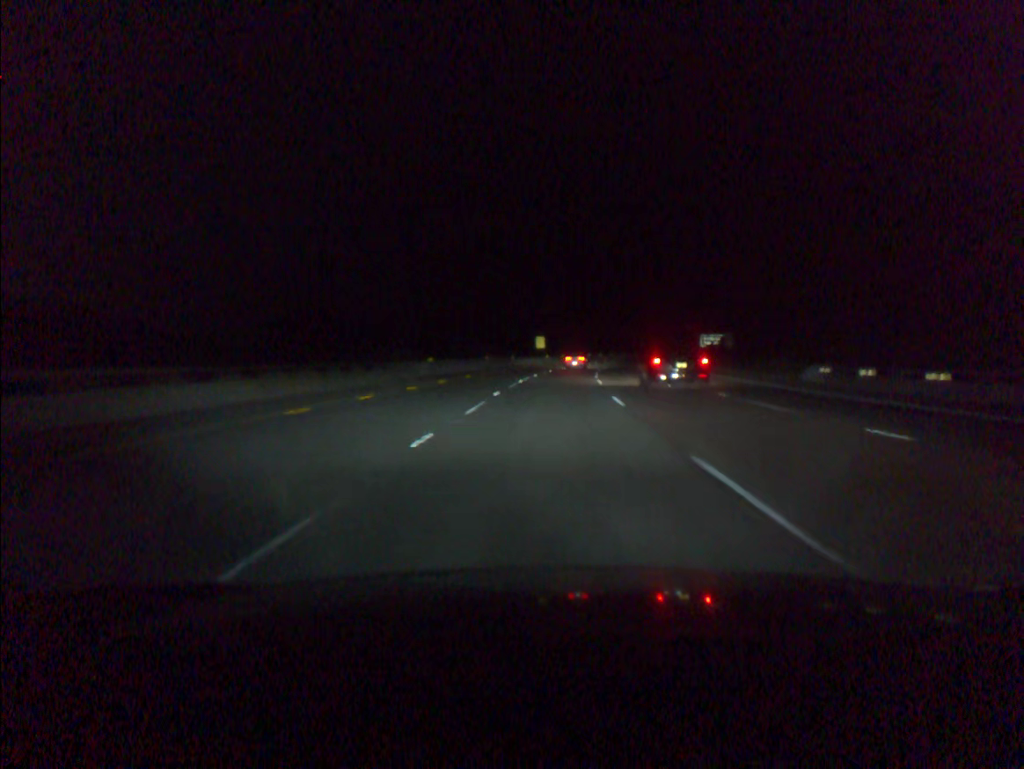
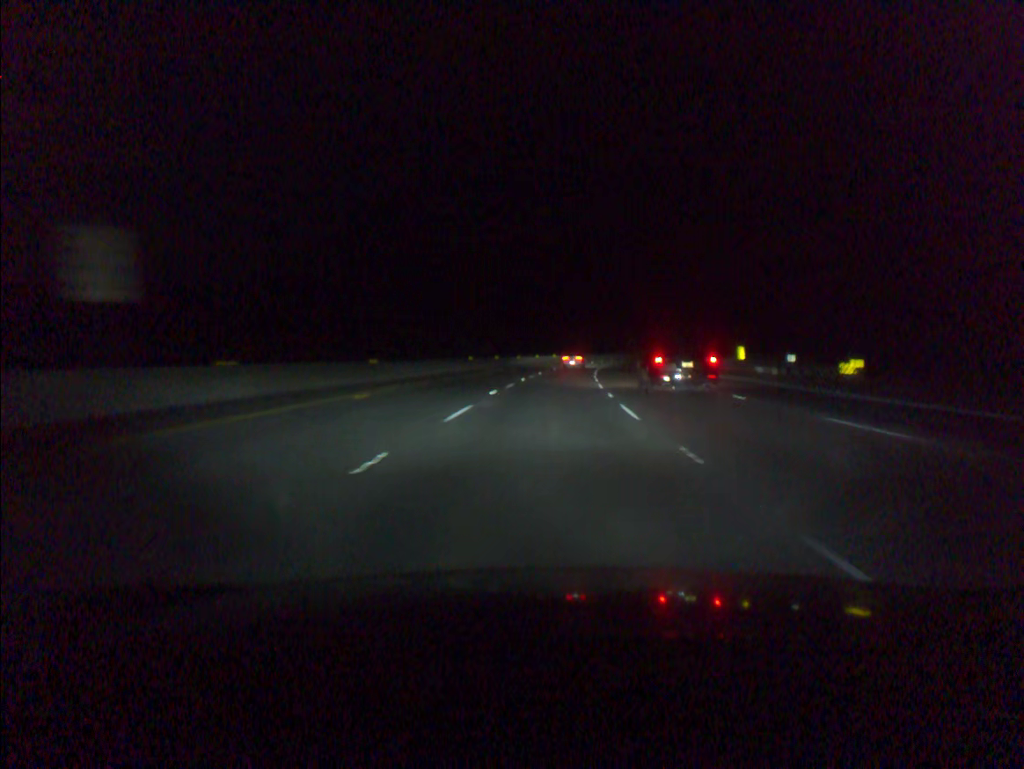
(+6.6, +95.3) m; +8°
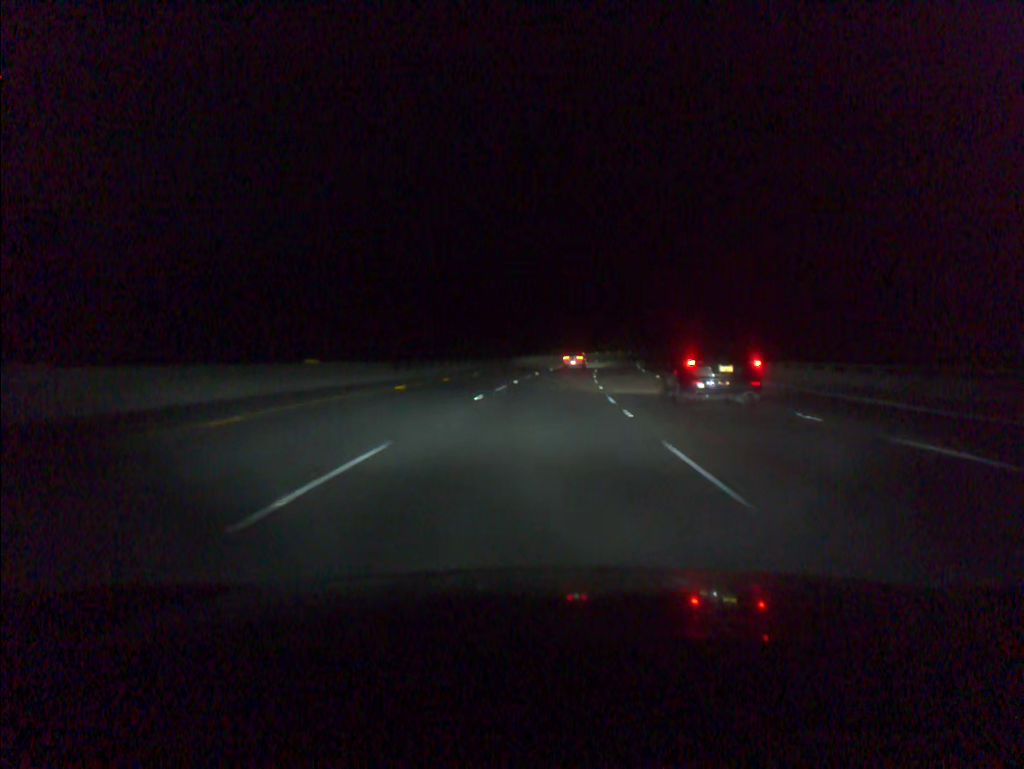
(+6.5, +95.2) m; +8°
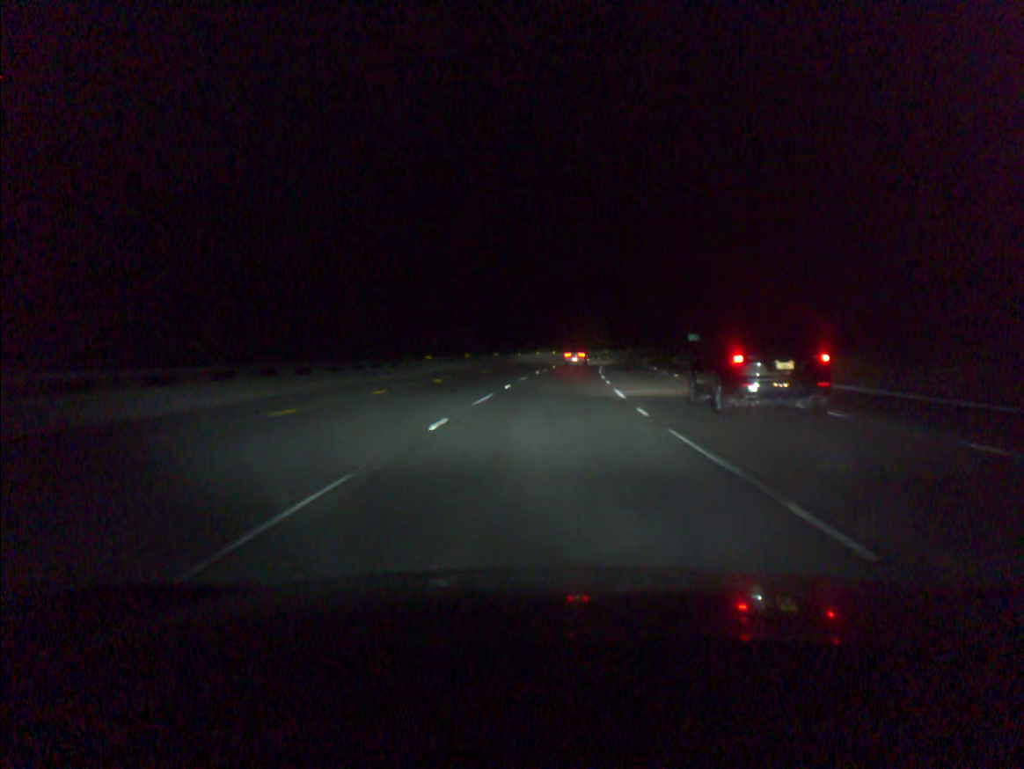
(+6.3, +95.3) m; +8°
